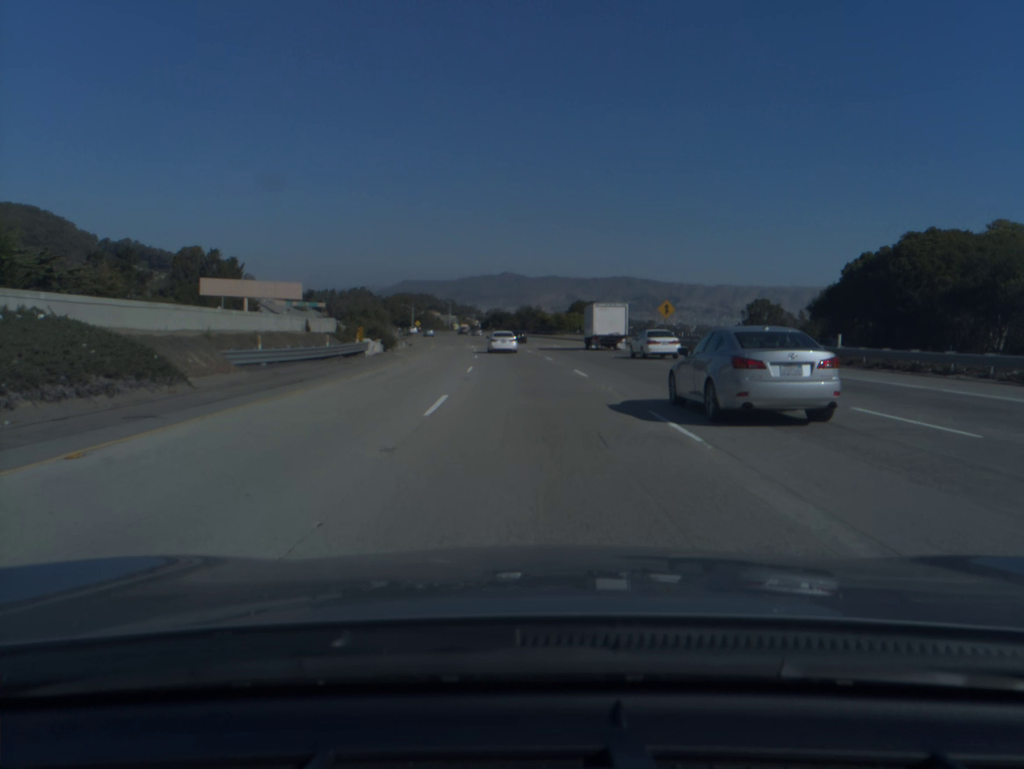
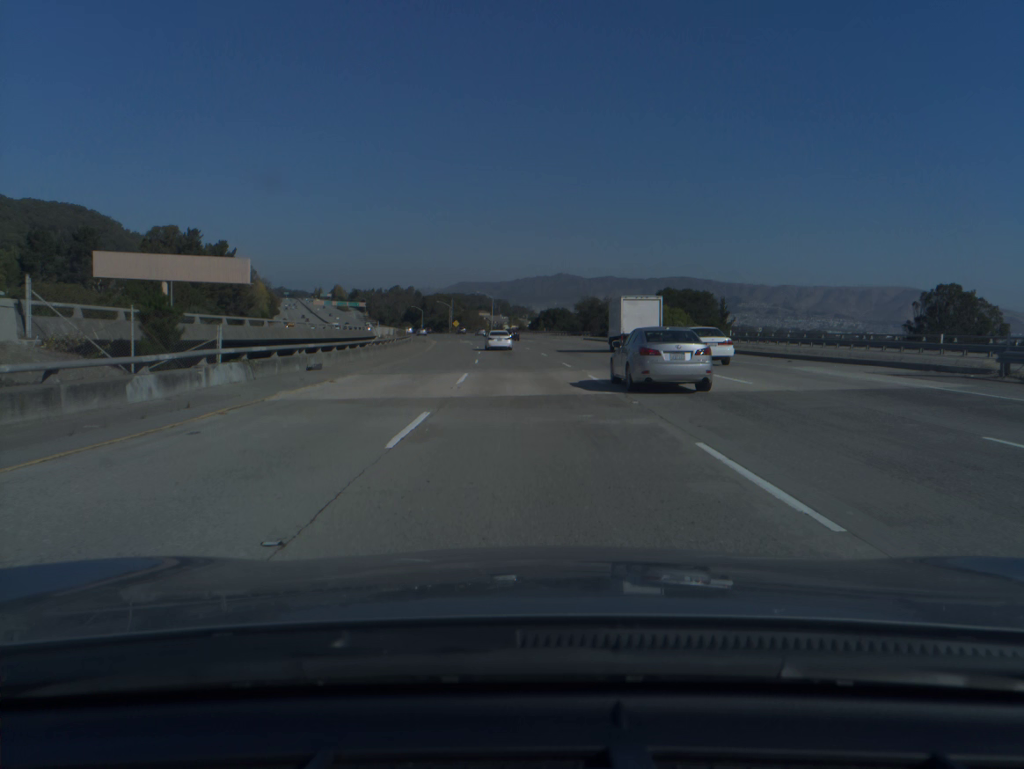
(-1.5, +47.3) m; -4°
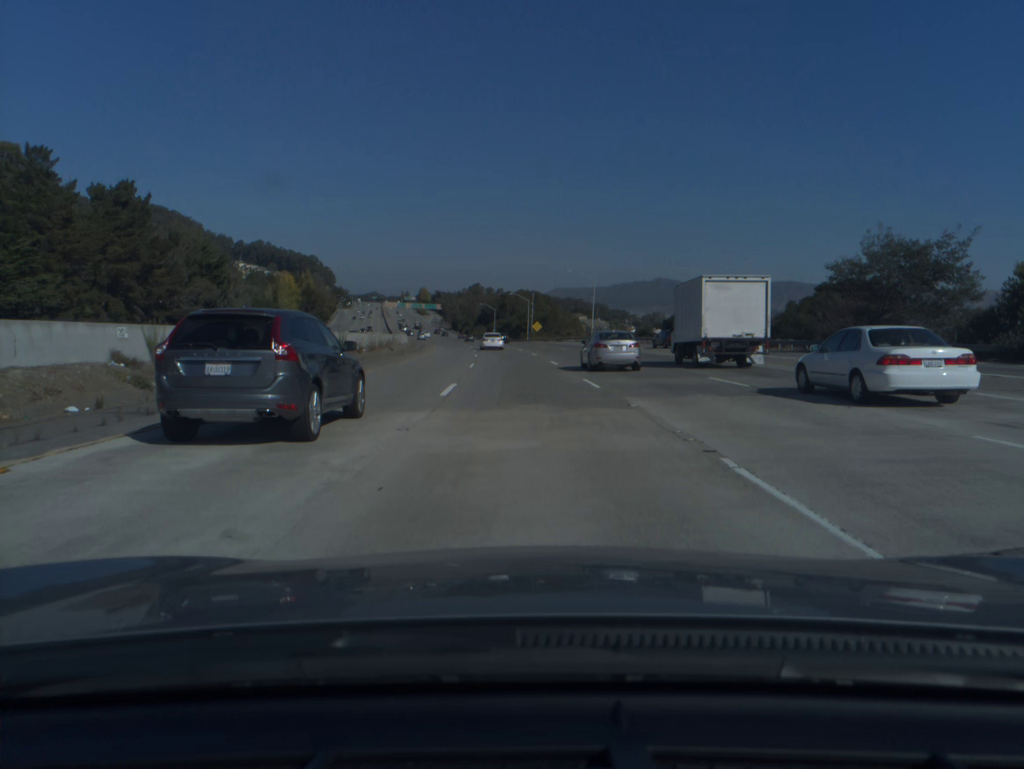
(-4.6, +82.2) m; -7°
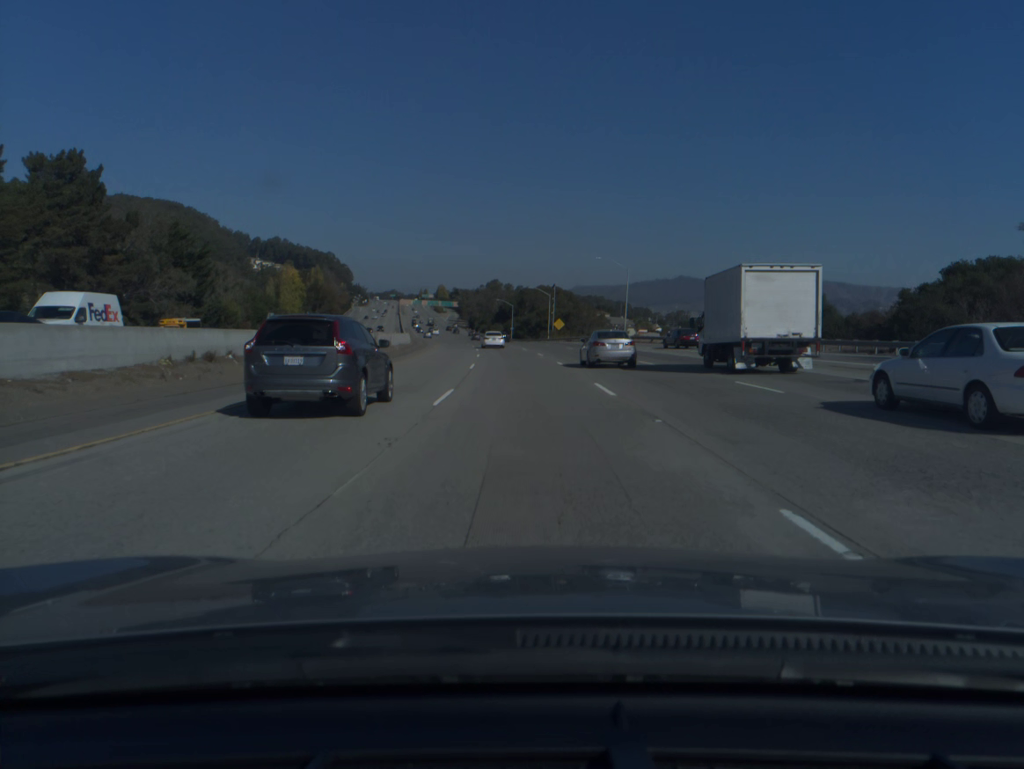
(-0.2, +16.9) m; -1°
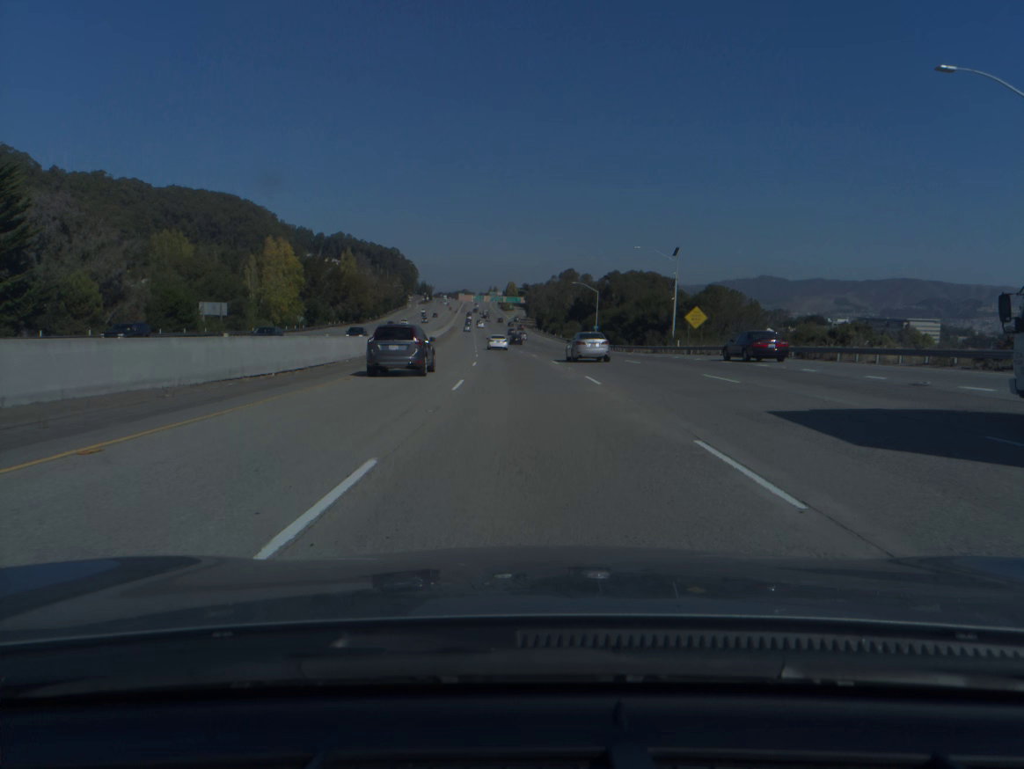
(-3.3, +68.8) m; -5°
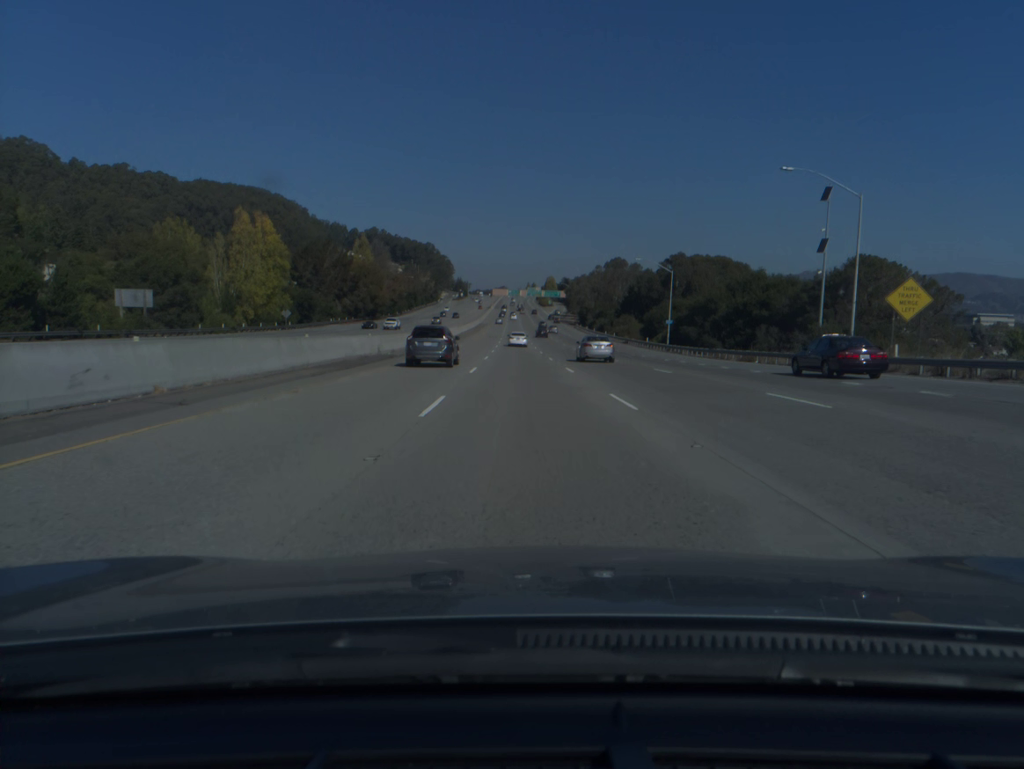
(-0.8, +35.3) m; -3°
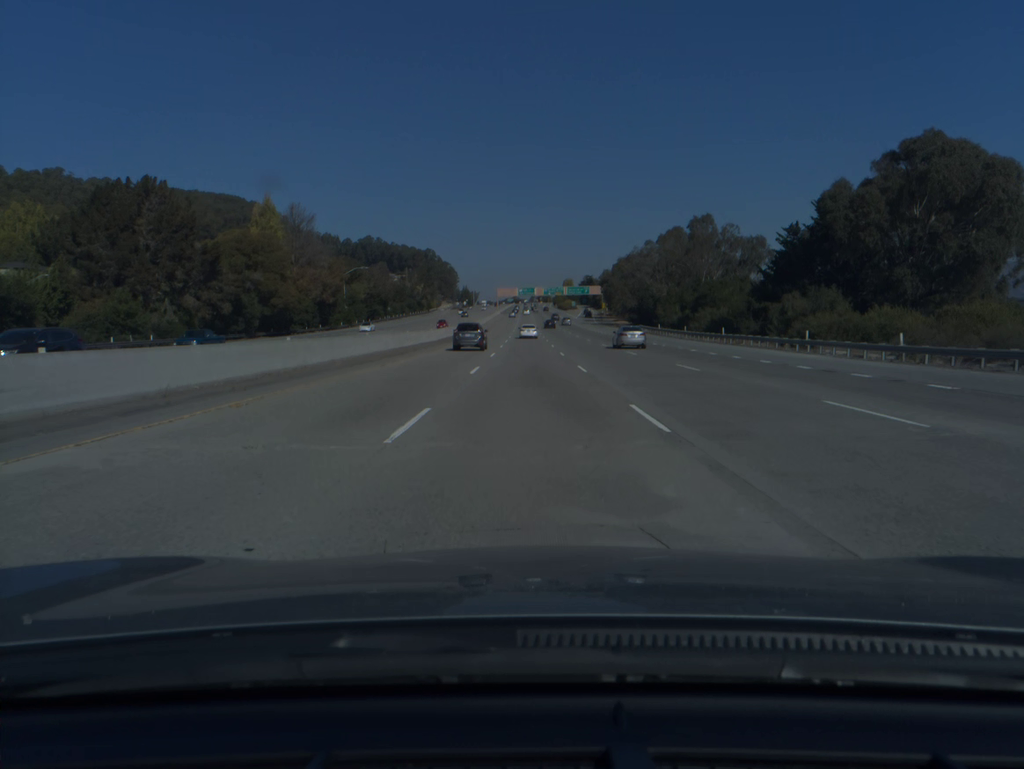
(-2.0, +90.9) m; -1°
